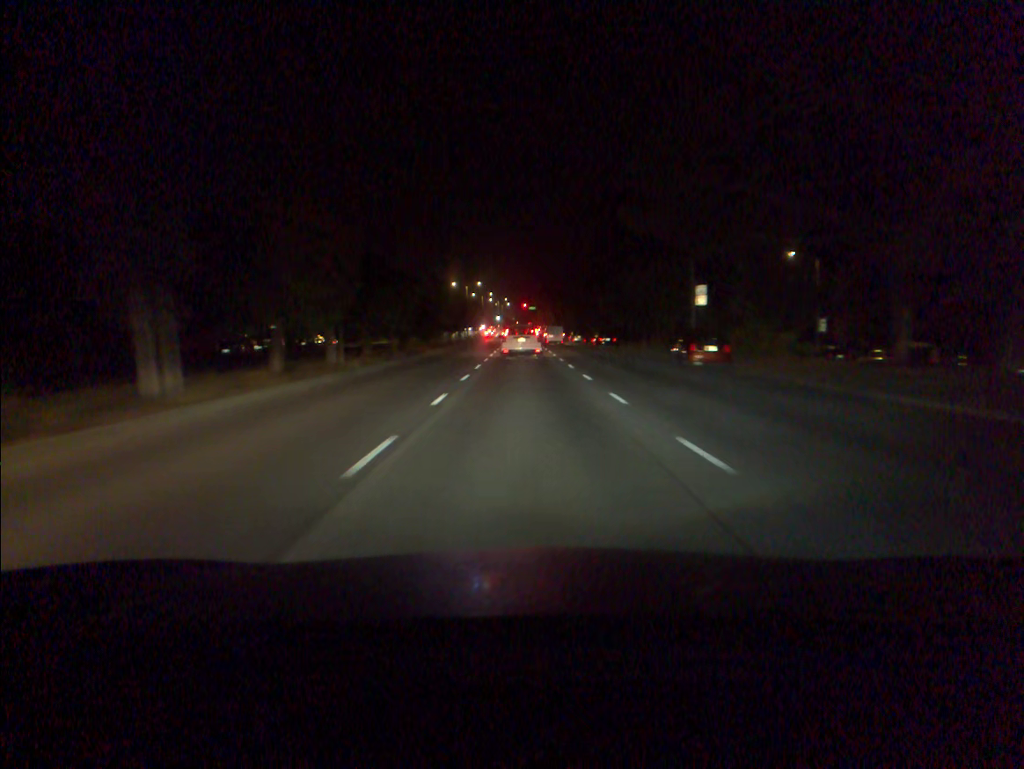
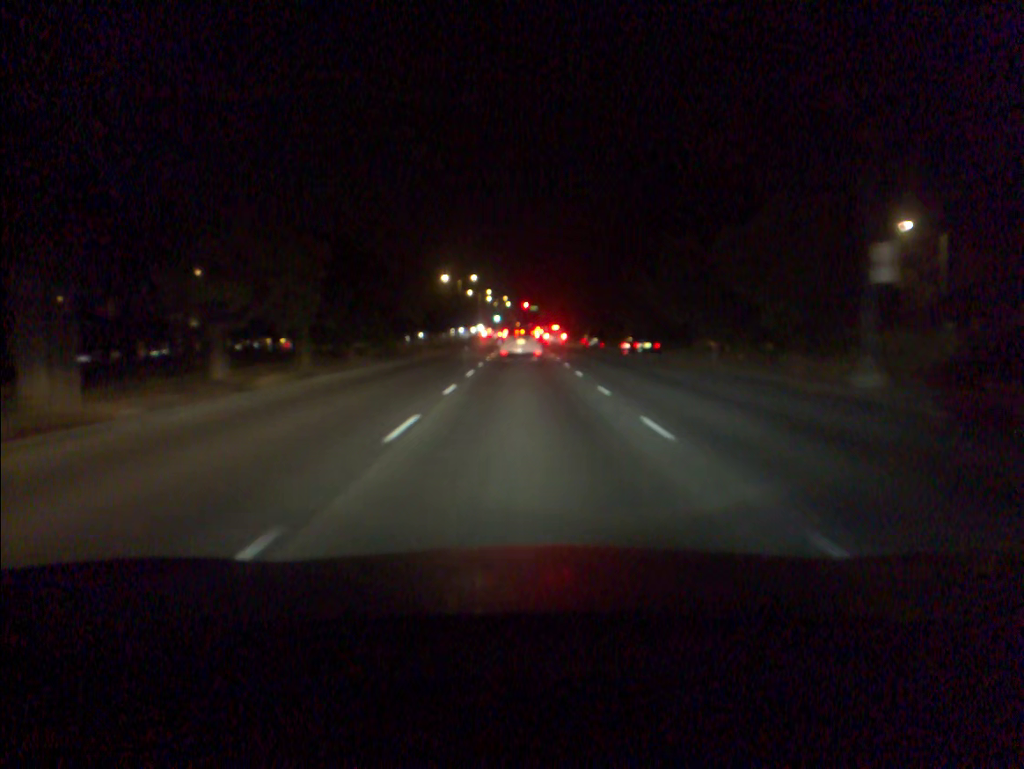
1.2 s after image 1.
(0.0, +19.6) m; 0°
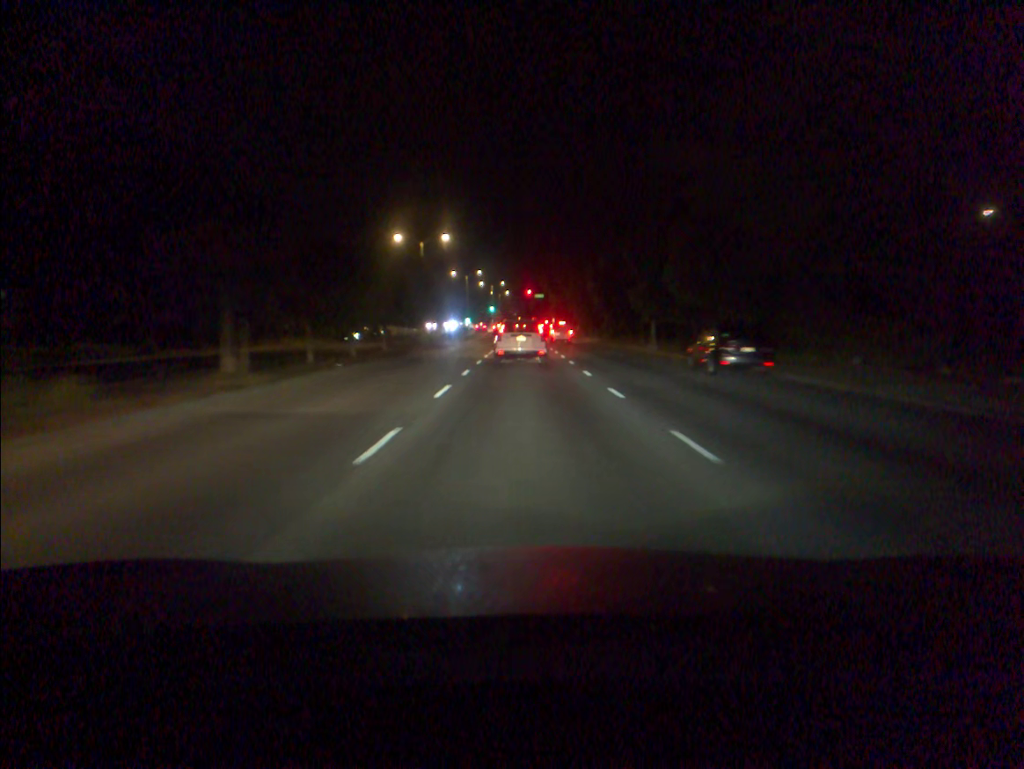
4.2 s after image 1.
(0.0, +45.3) m; 0°
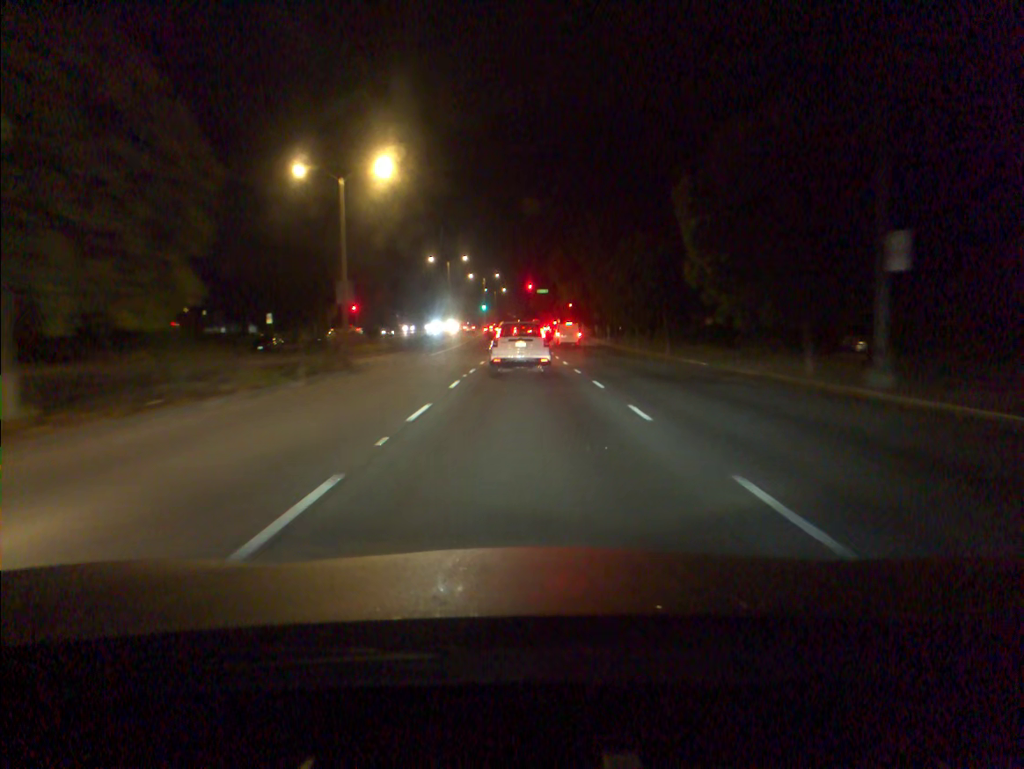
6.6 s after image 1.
(0.0, +31.8) m; 0°
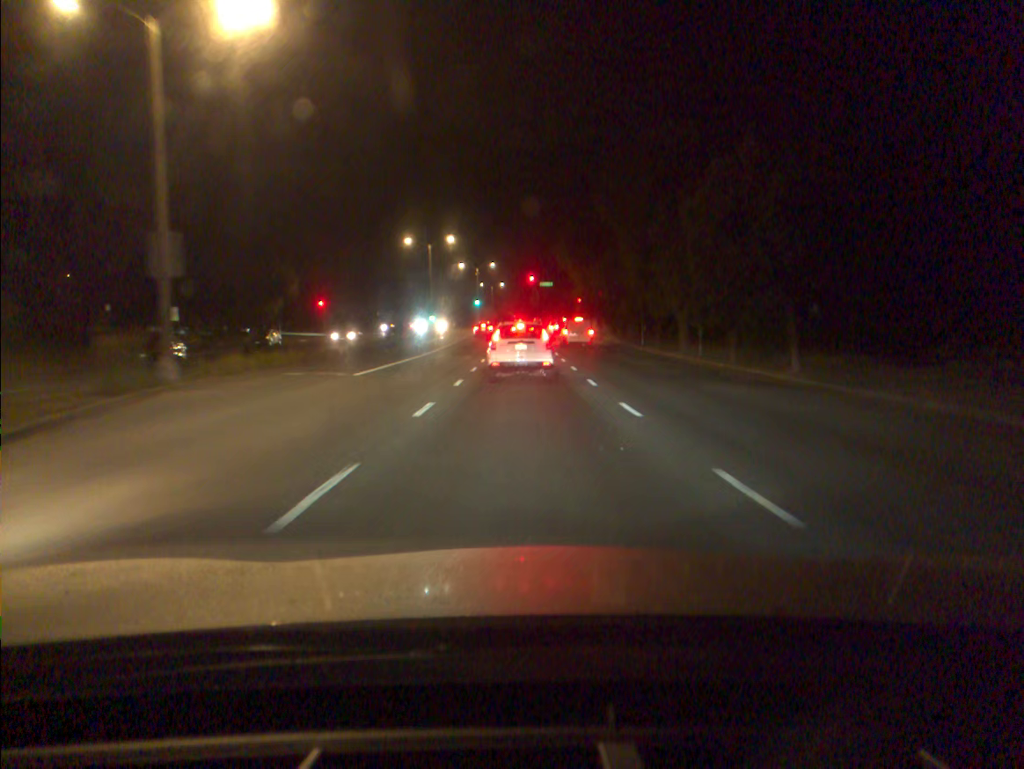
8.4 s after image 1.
(0.0, +20.8) m; 0°
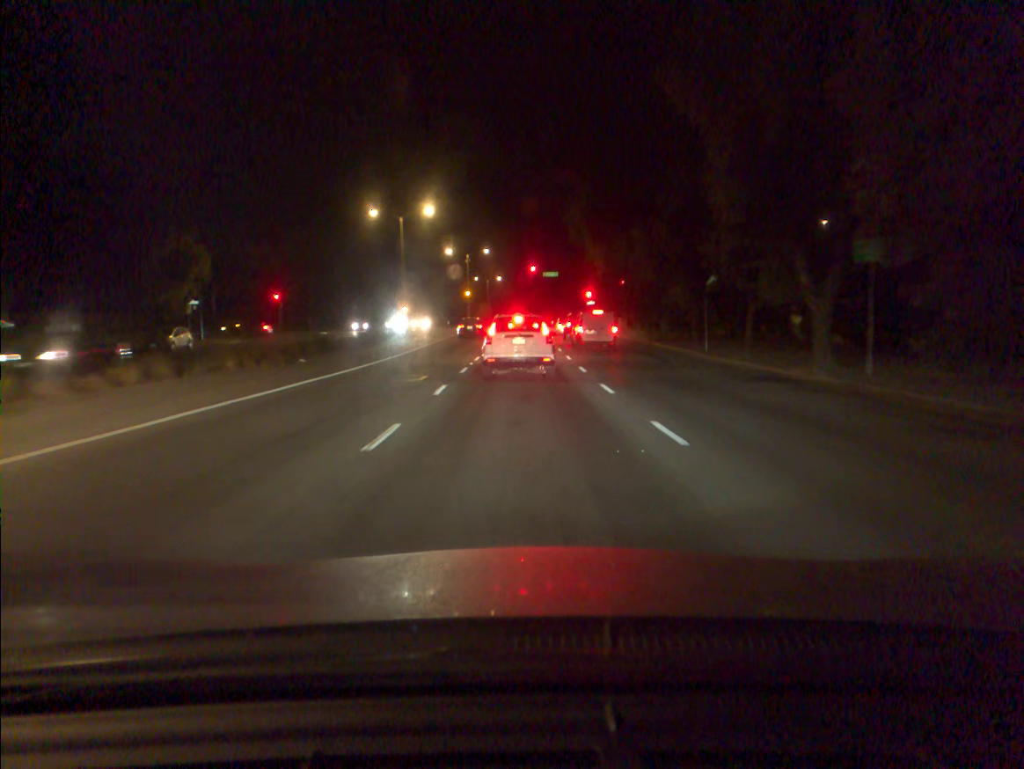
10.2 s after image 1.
(0.0, +18.5) m; 0°
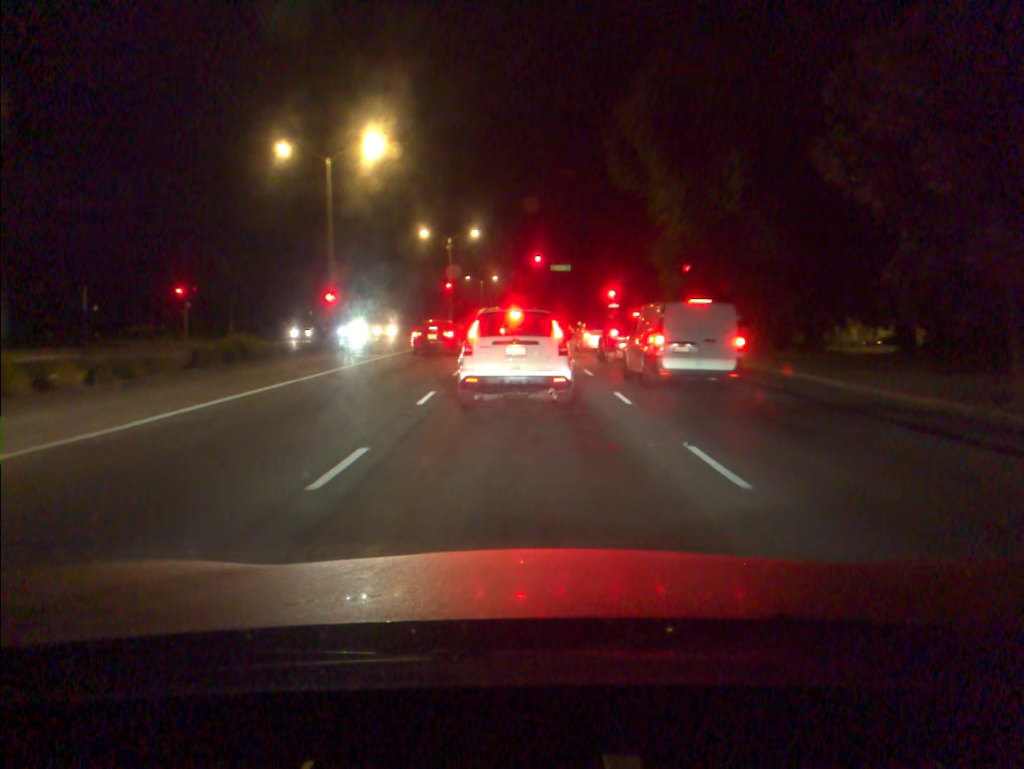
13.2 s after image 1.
(0.0, +24.1) m; 0°
